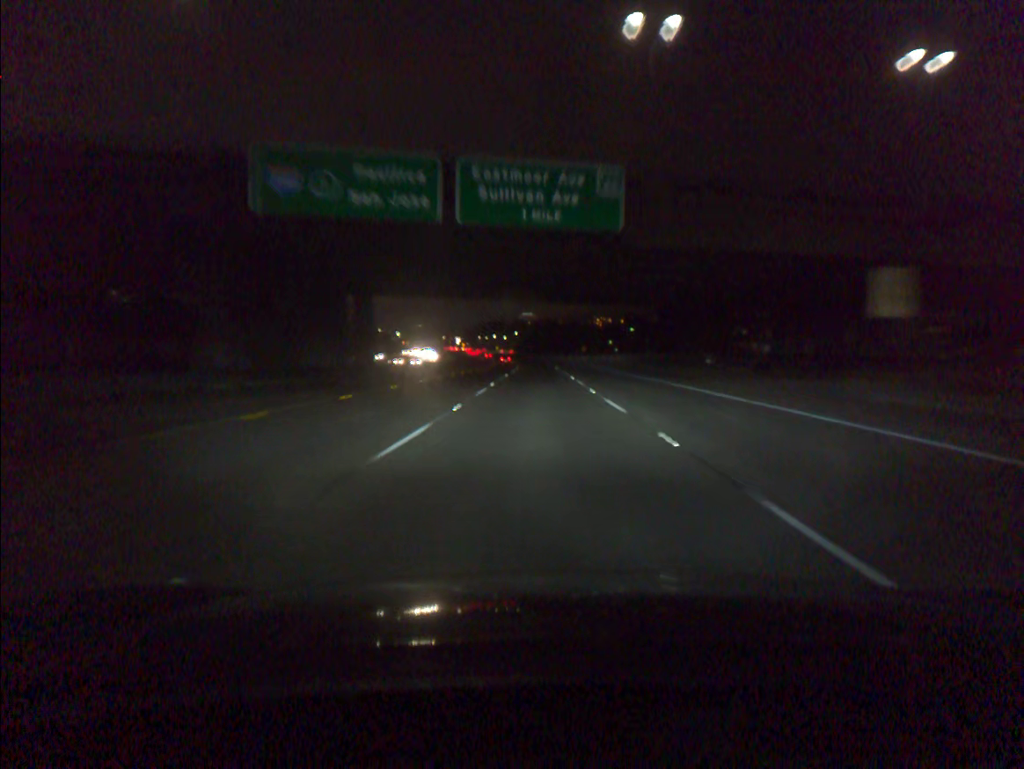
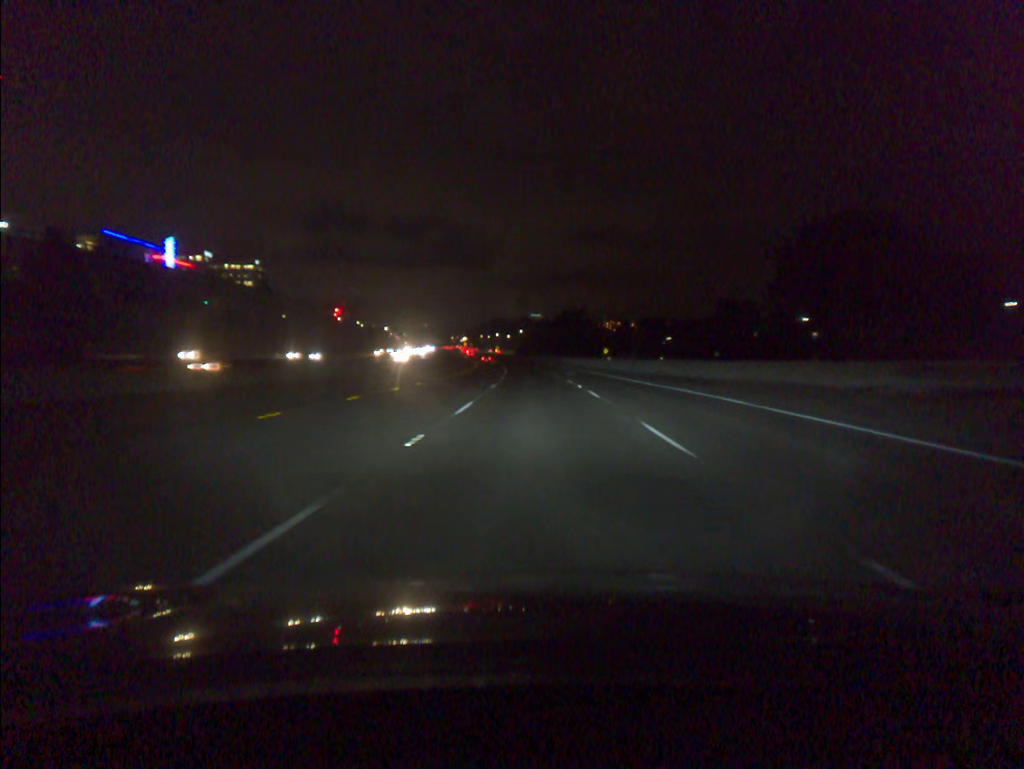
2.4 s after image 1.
(-0.2, +64.8) m; 0°
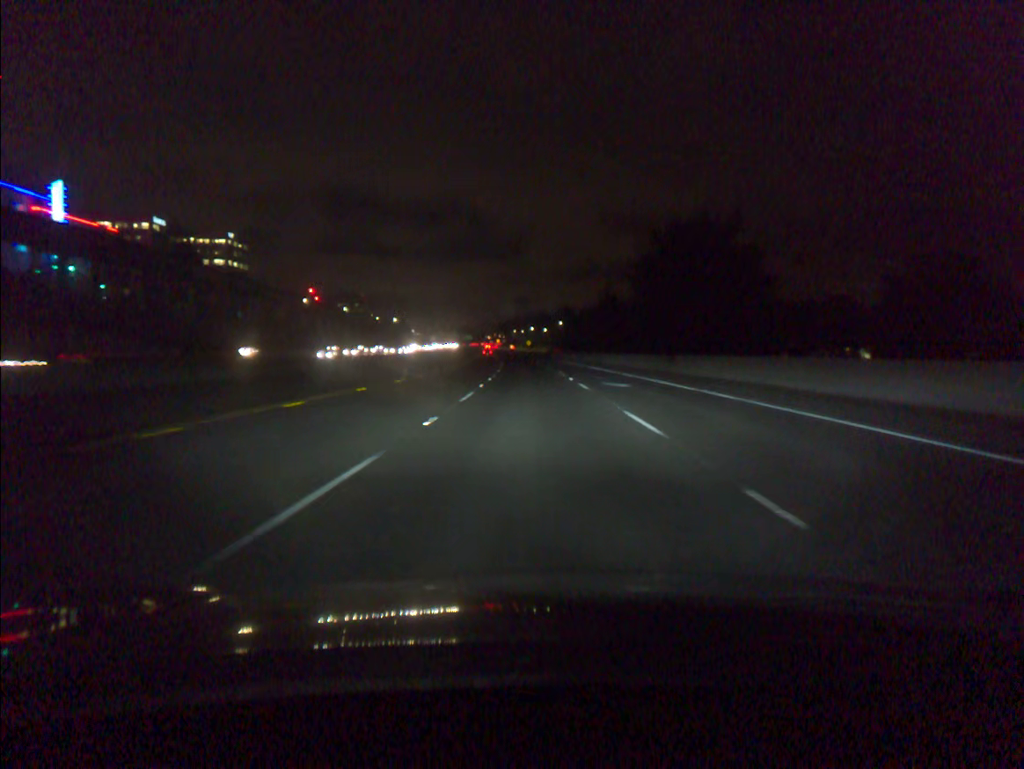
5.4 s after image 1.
(-1.9, +84.6) m; -3°
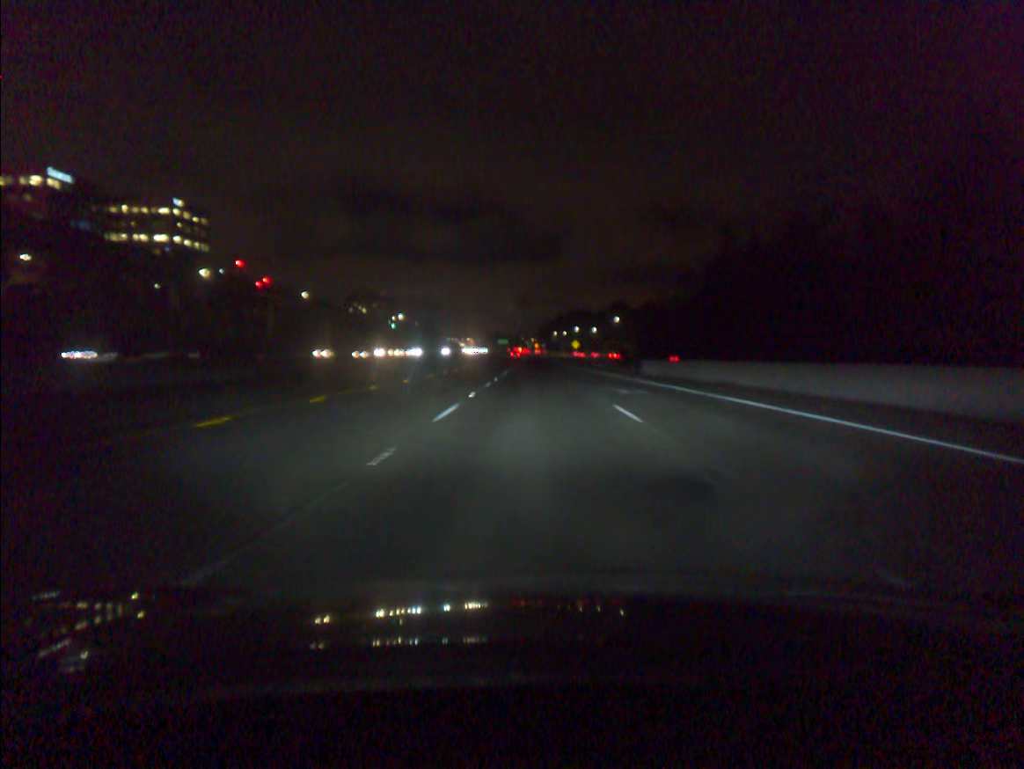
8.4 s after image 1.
(-2.3, +84.7) m; -3°
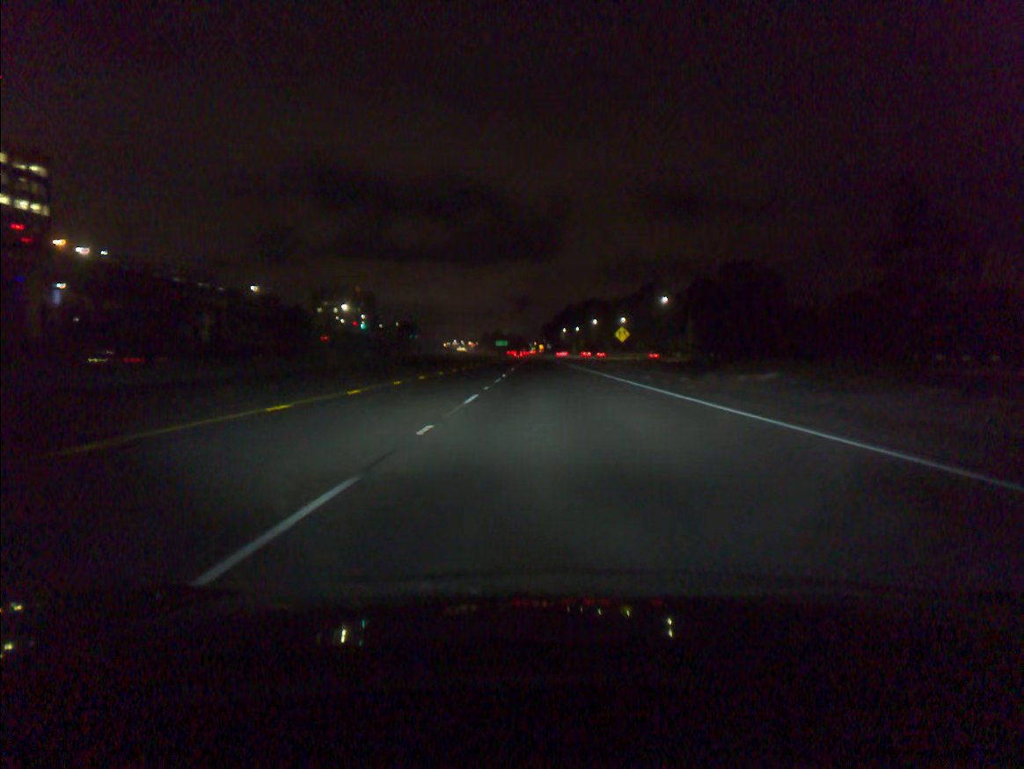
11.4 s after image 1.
(-0.8, +84.2) m; 0°
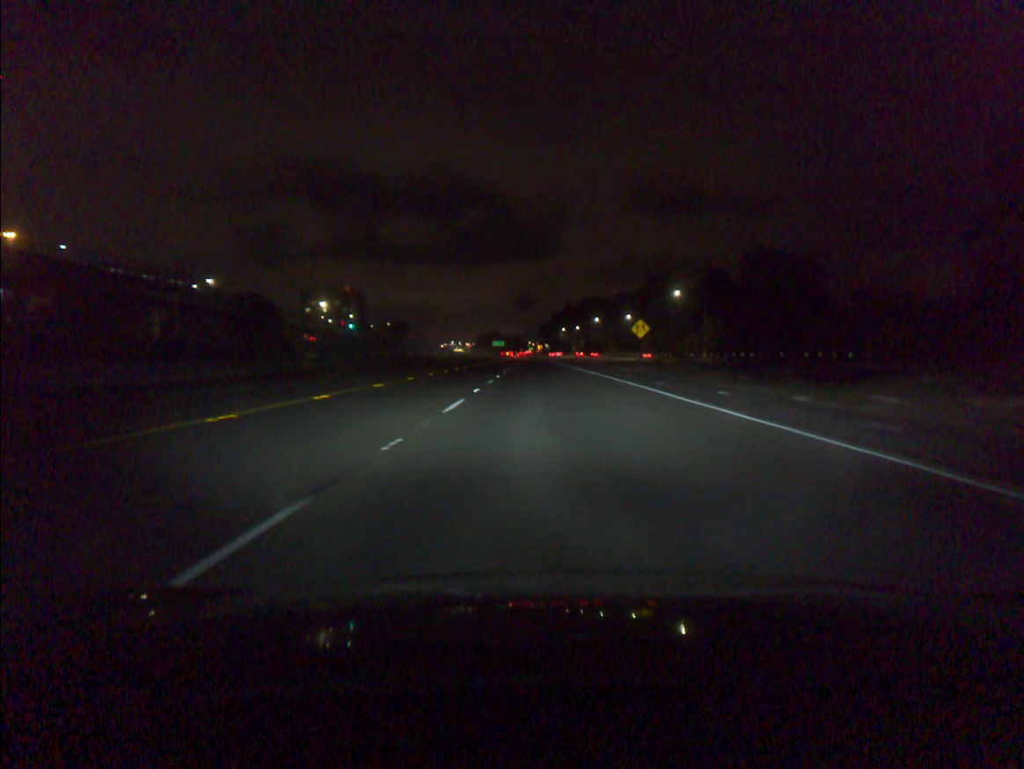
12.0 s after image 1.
(0.0, +16.9) m; 0°
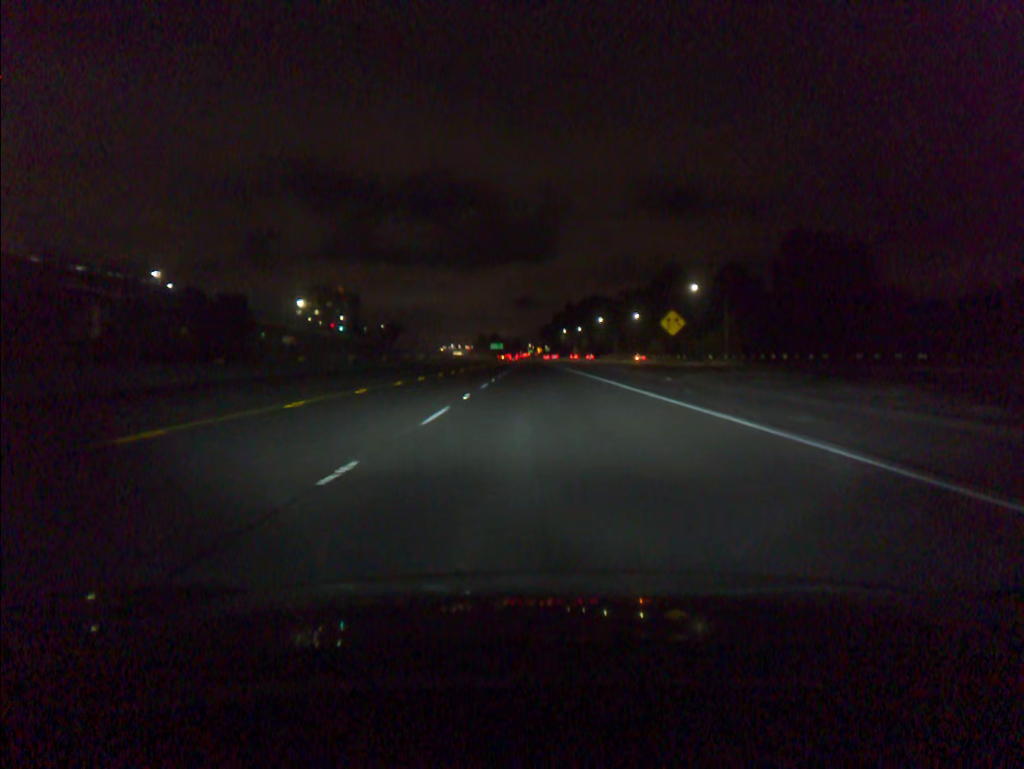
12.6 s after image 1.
(0.0, +16.9) m; 0°
